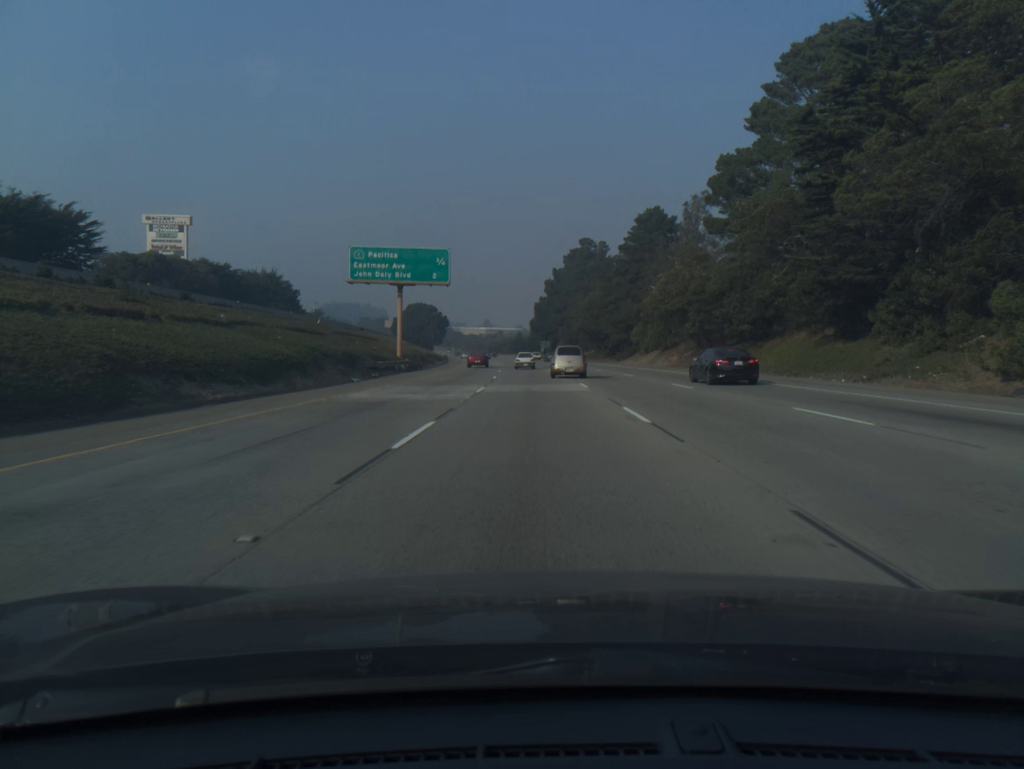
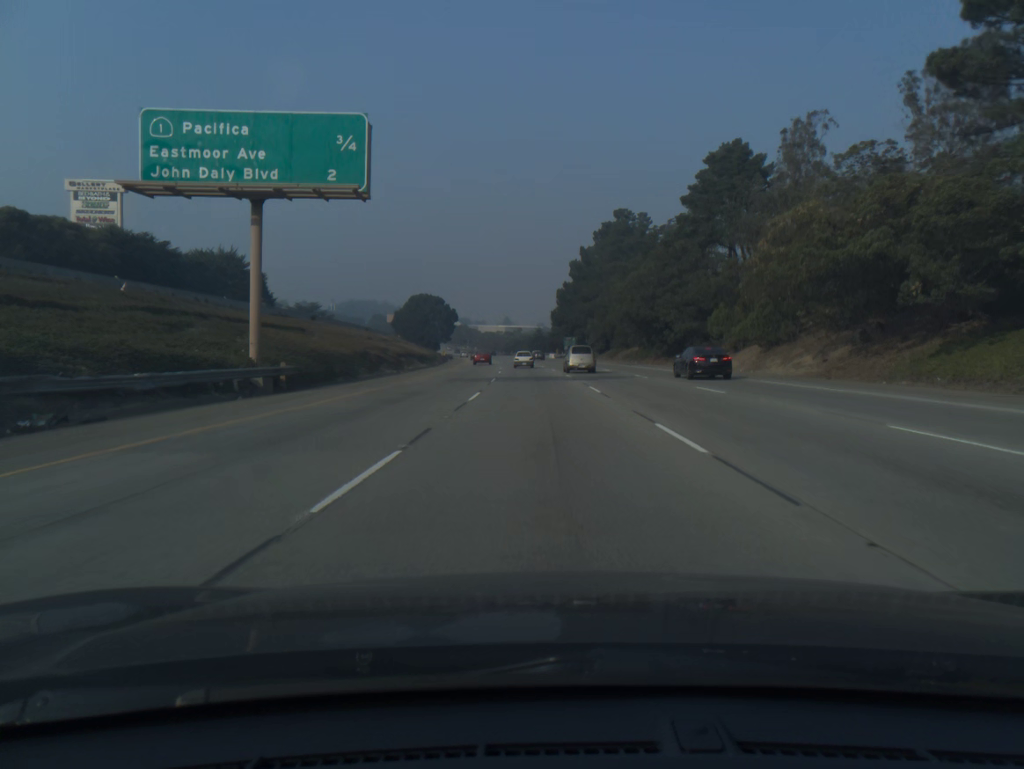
(-0.5, +33.3) m; -2°
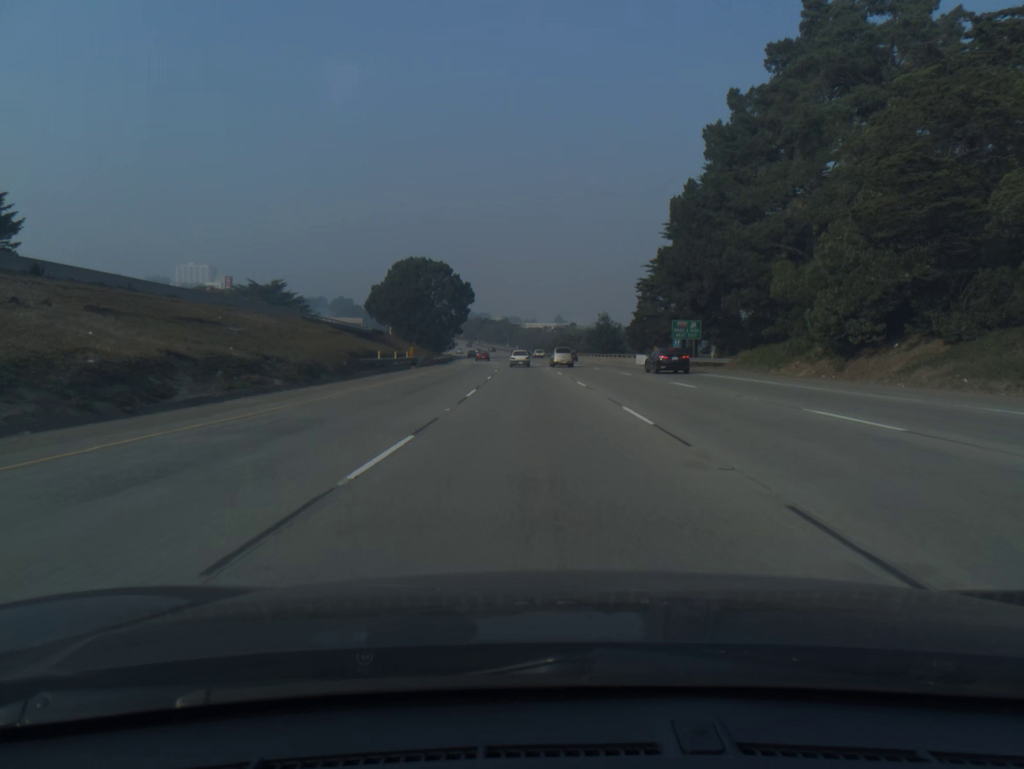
(-2.5, +84.0) m; -4°
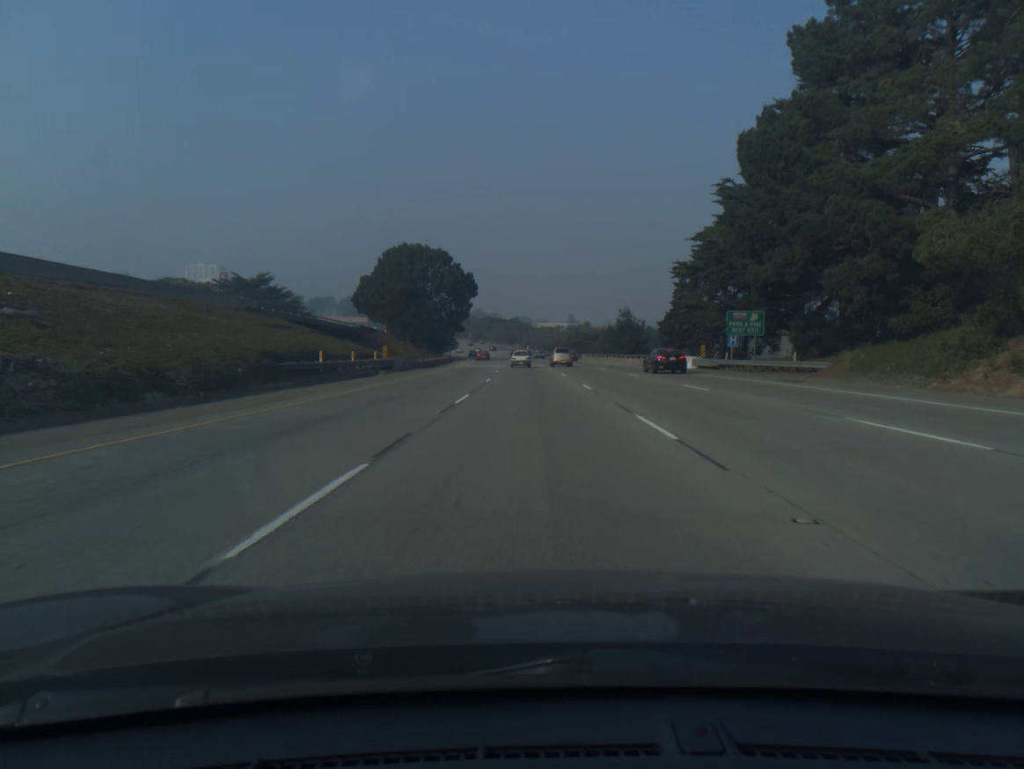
(-0.1, +16.9) m; -1°
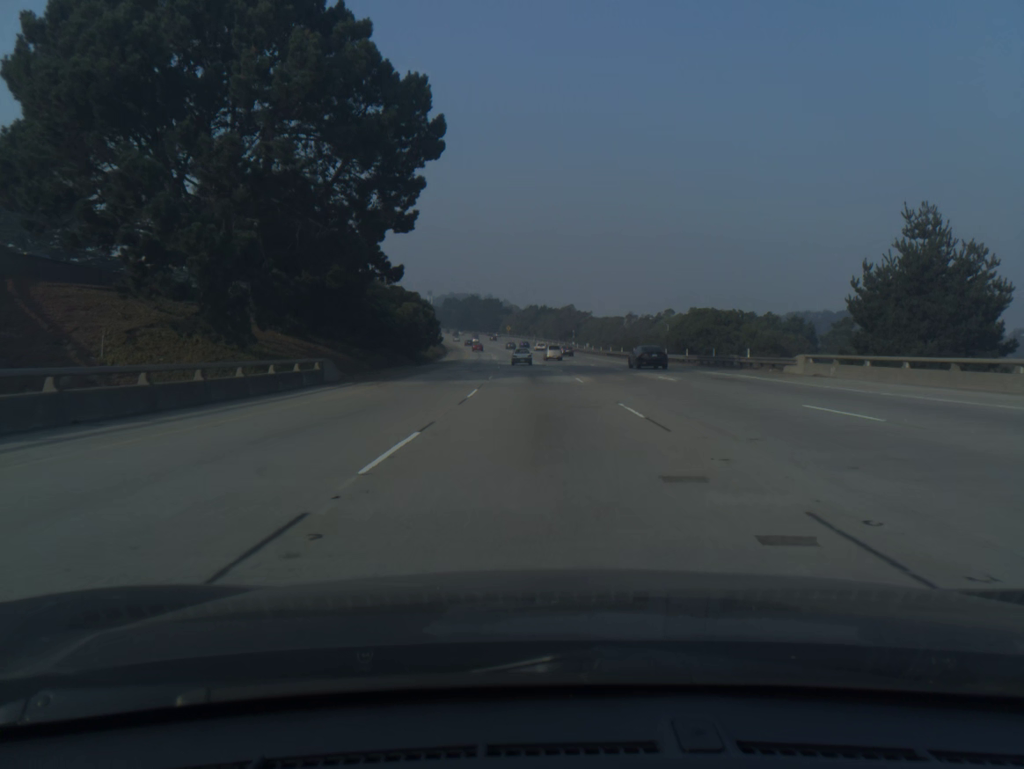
(-2.9, +84.4) m; -4°
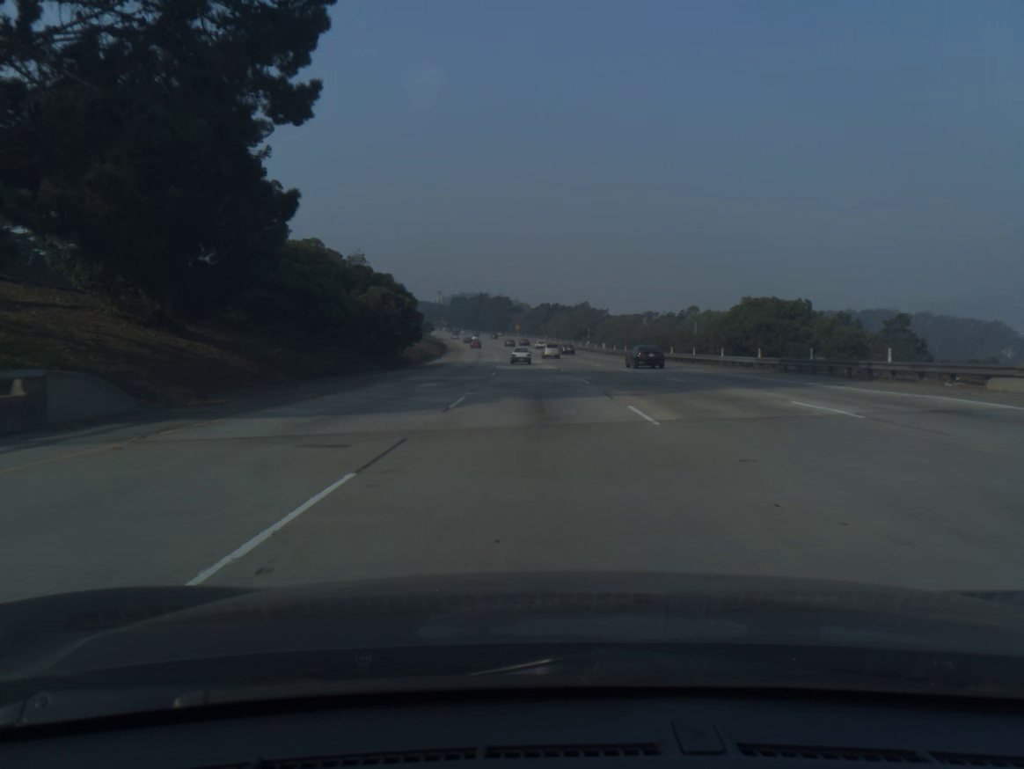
(-0.1, +17.0) m; -1°
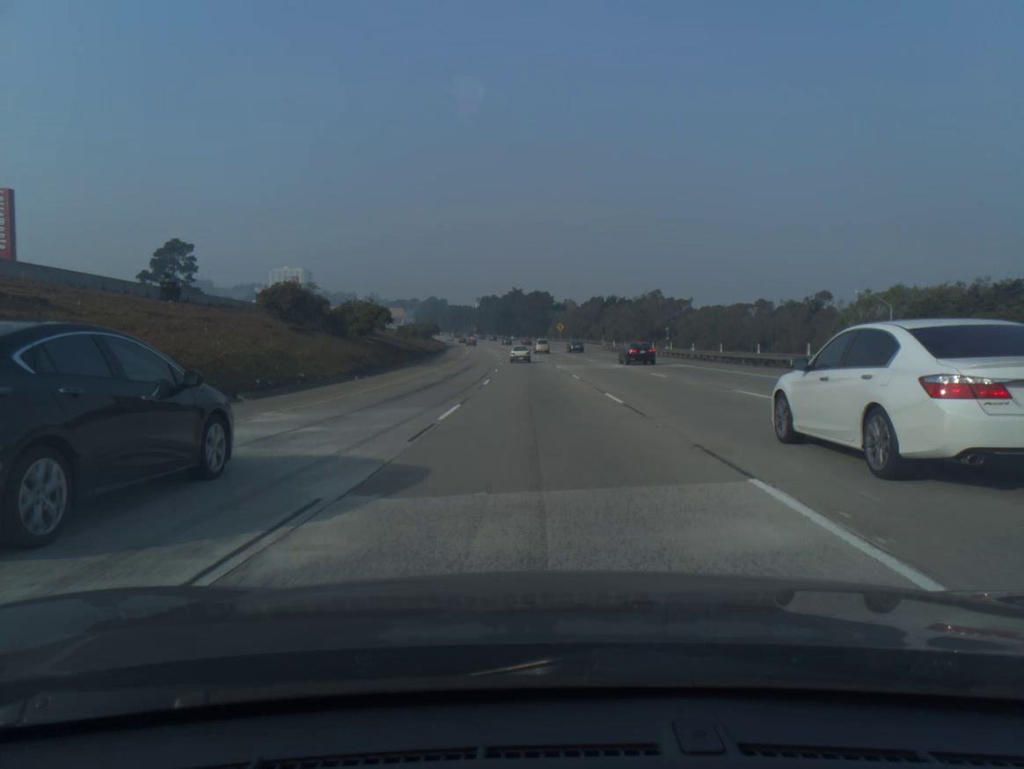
(-1.8, +67.8) m; -3°
